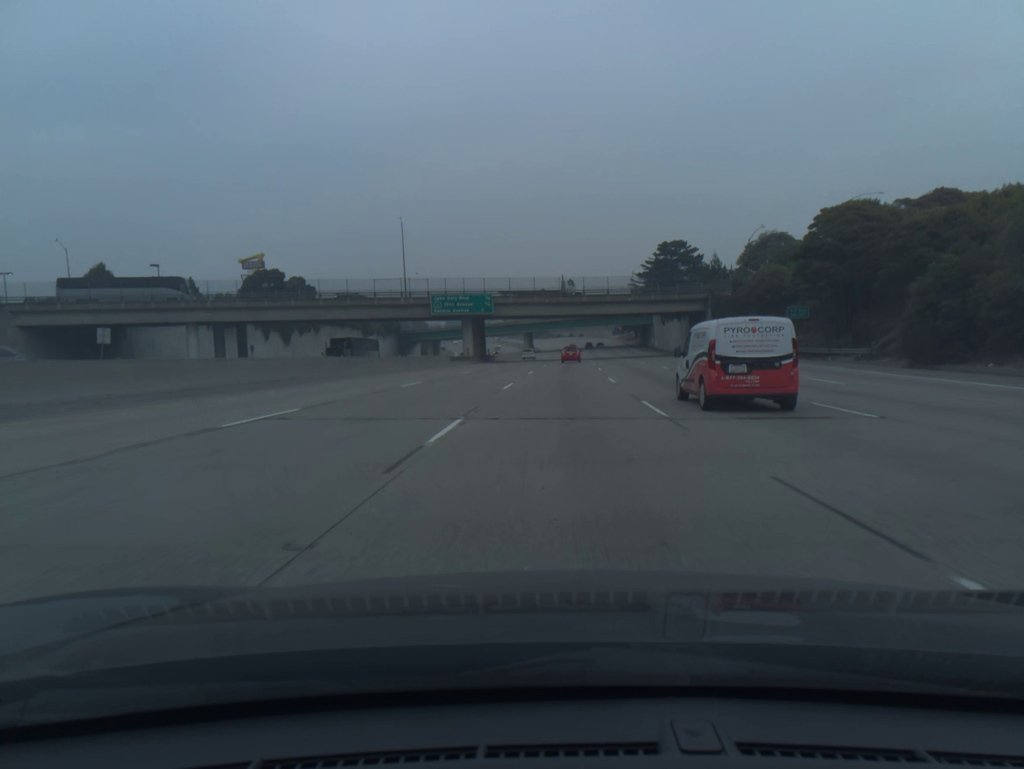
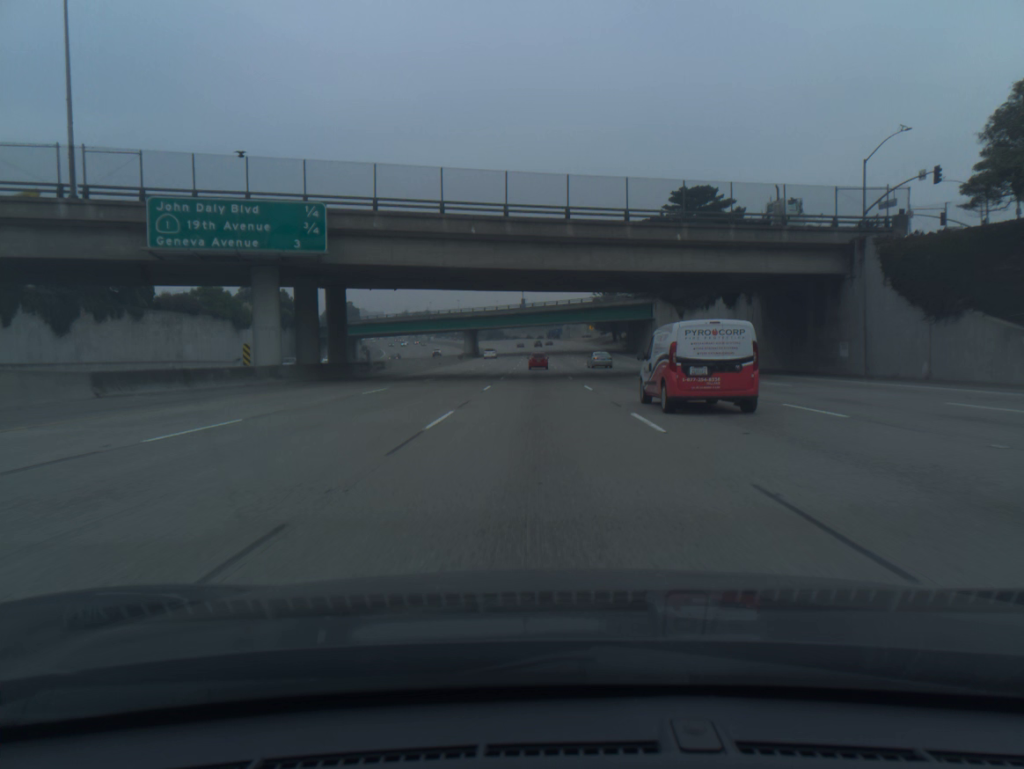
(+2.0, +58.3) m; +3°
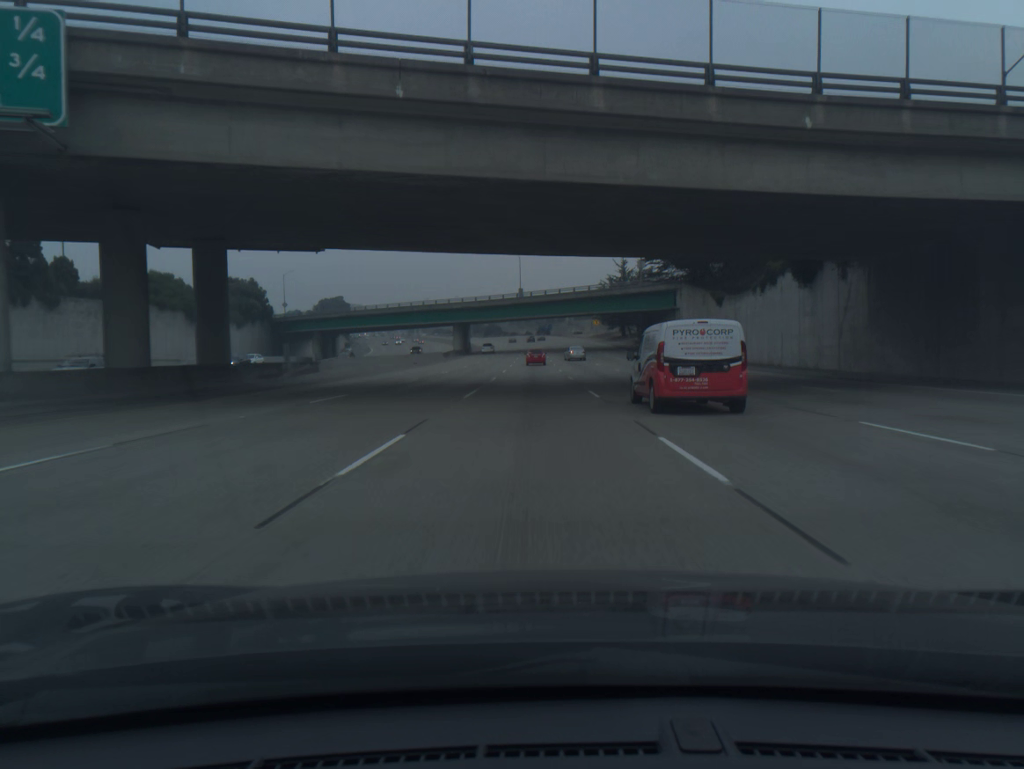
(0.0, +19.4) m; 0°
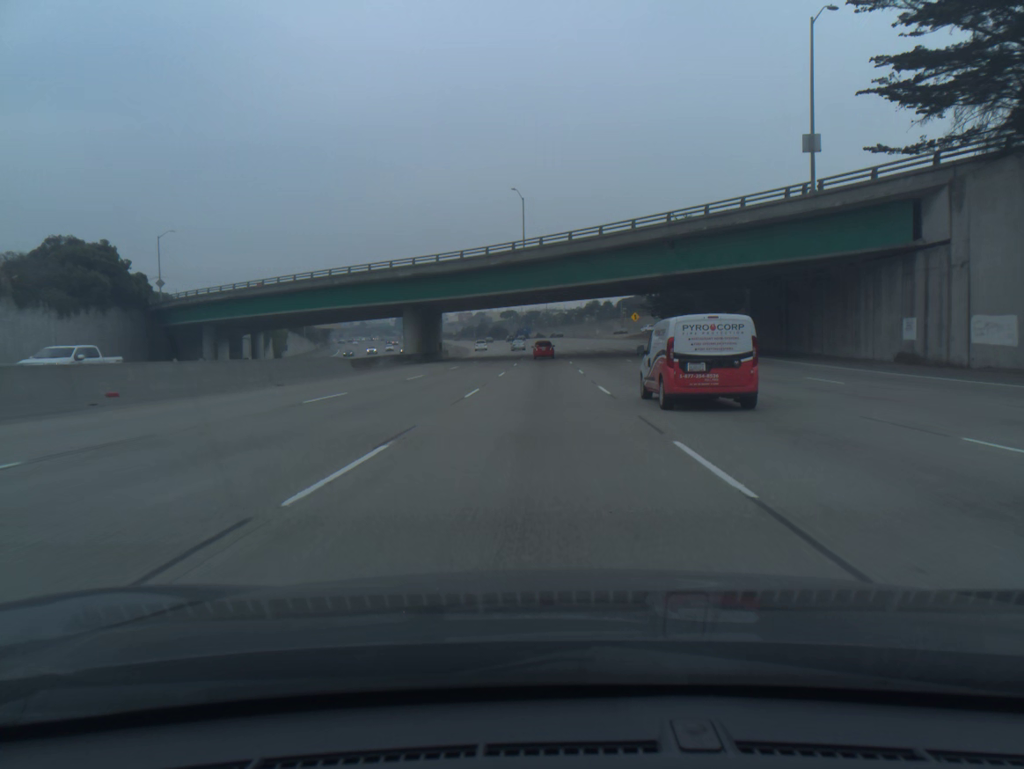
(-0.5, +58.0) m; -1°
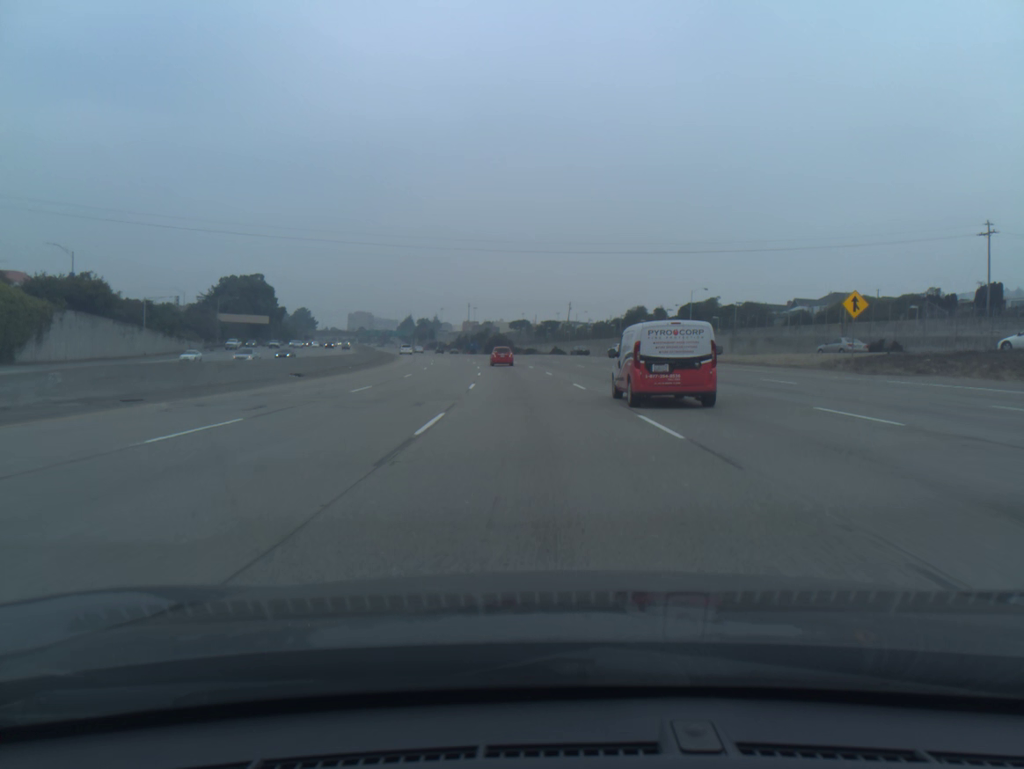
(-0.2, +94.4) m; -1°
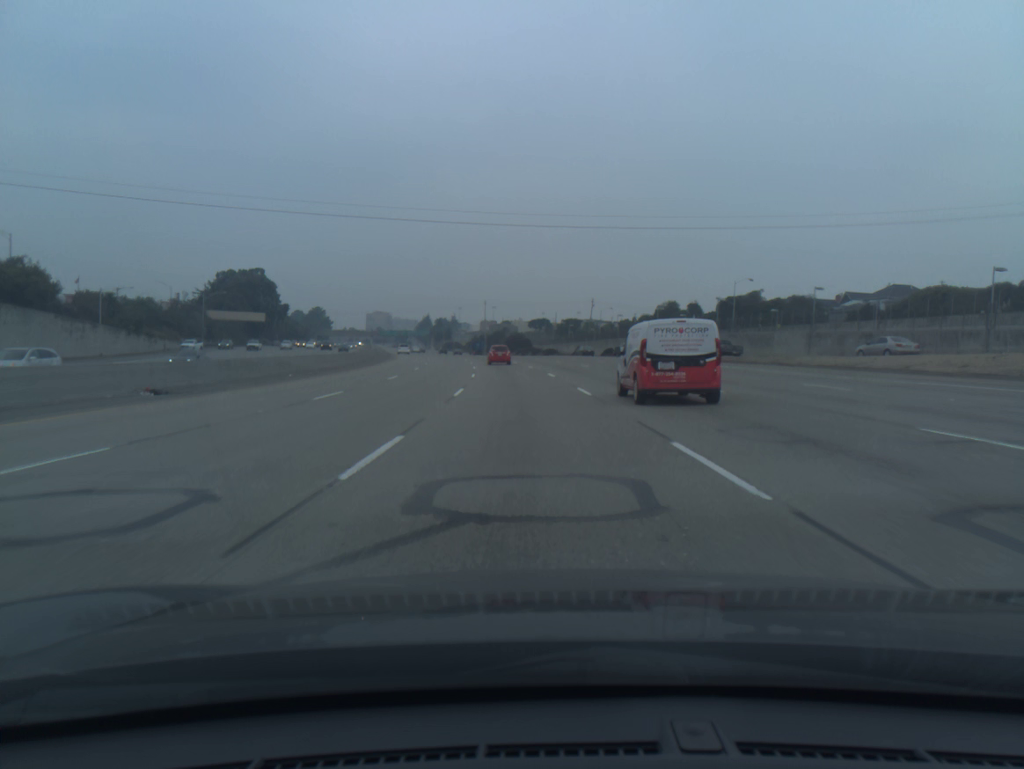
(-0.2, +18.5) m; -1°
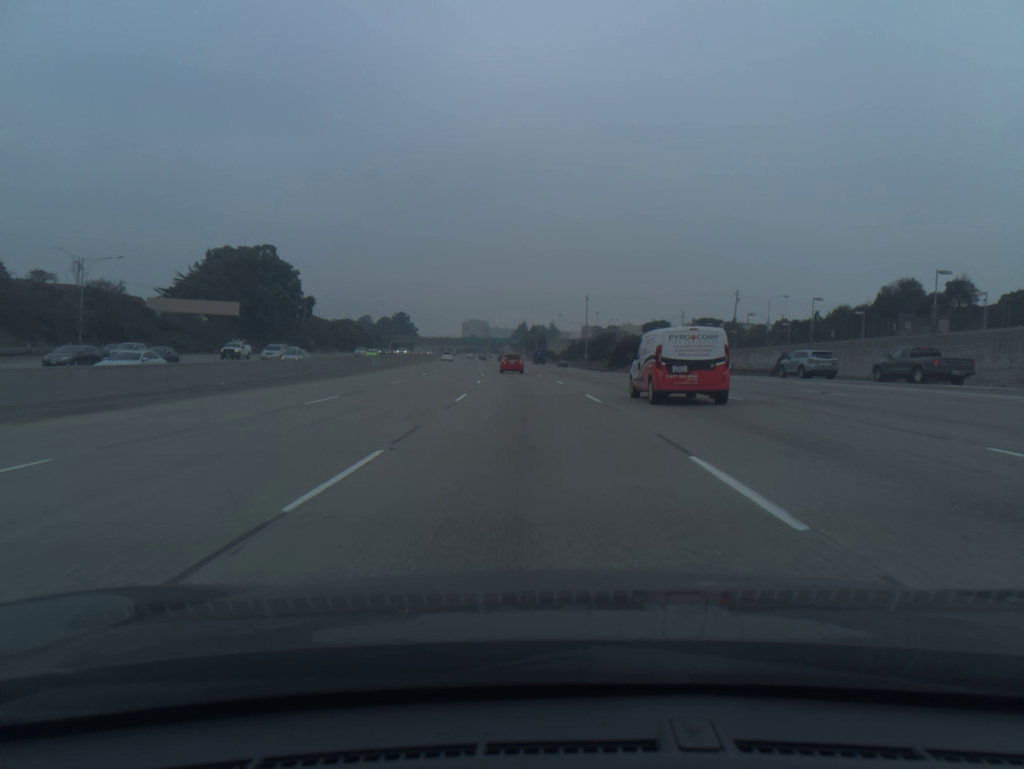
(-4.7, +72.6) m; -7°
